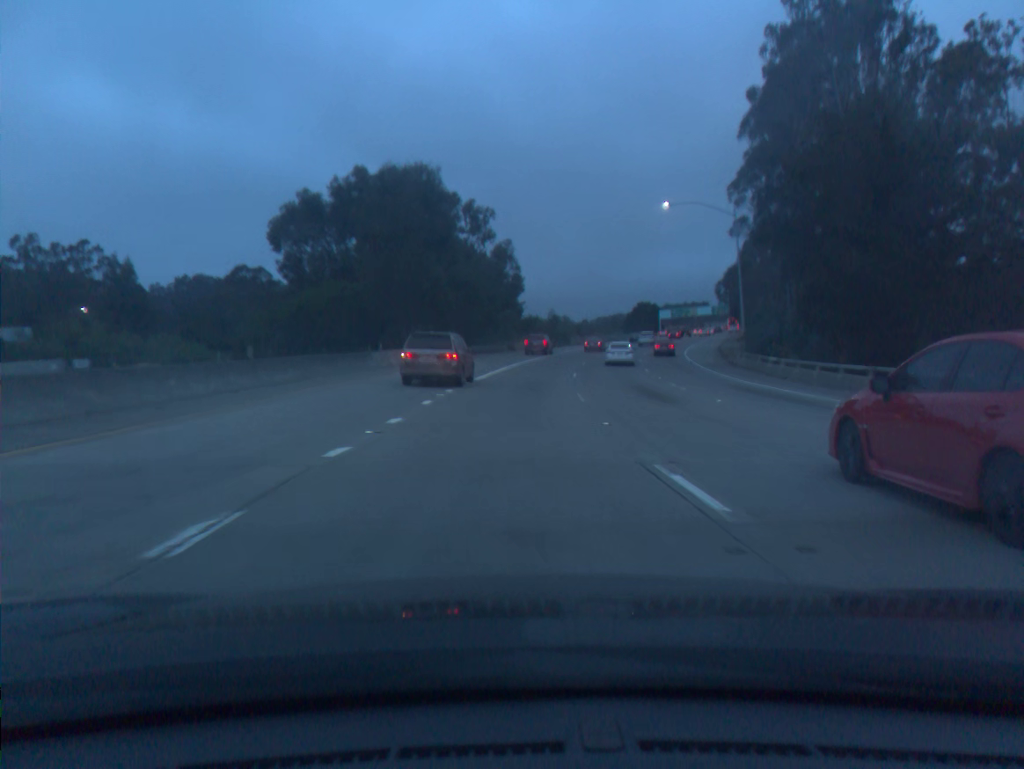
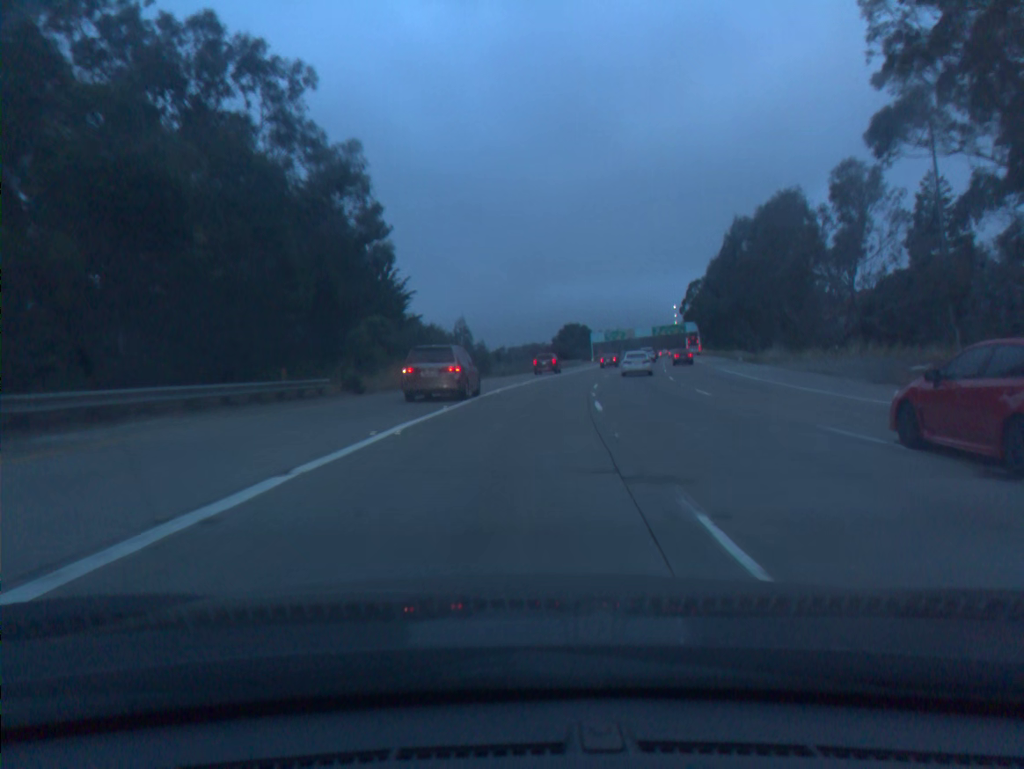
(+2.2, +45.8) m; +6°
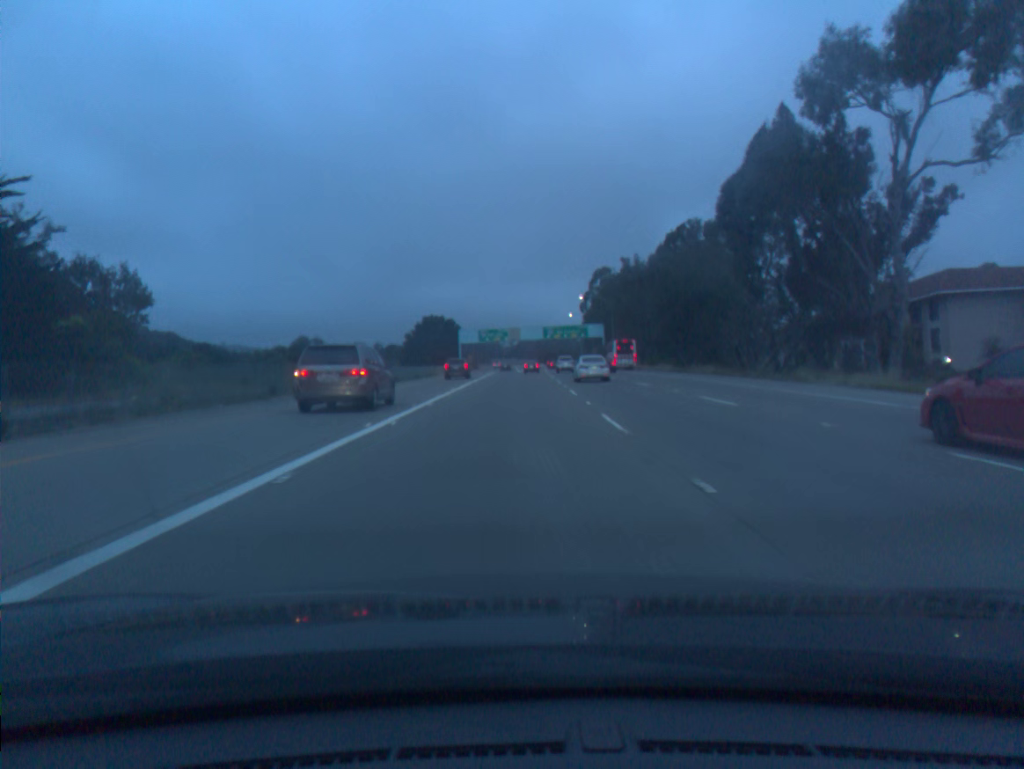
(+5.8, +62.6) m; +9°
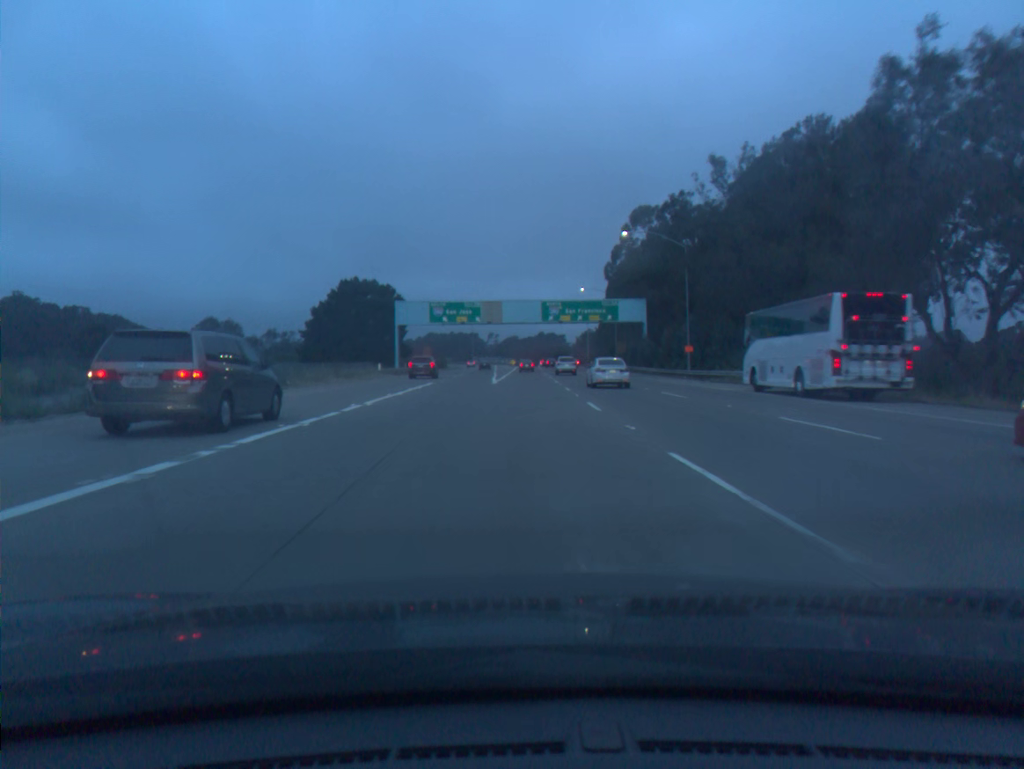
(+0.7, +65.5) m; +1°
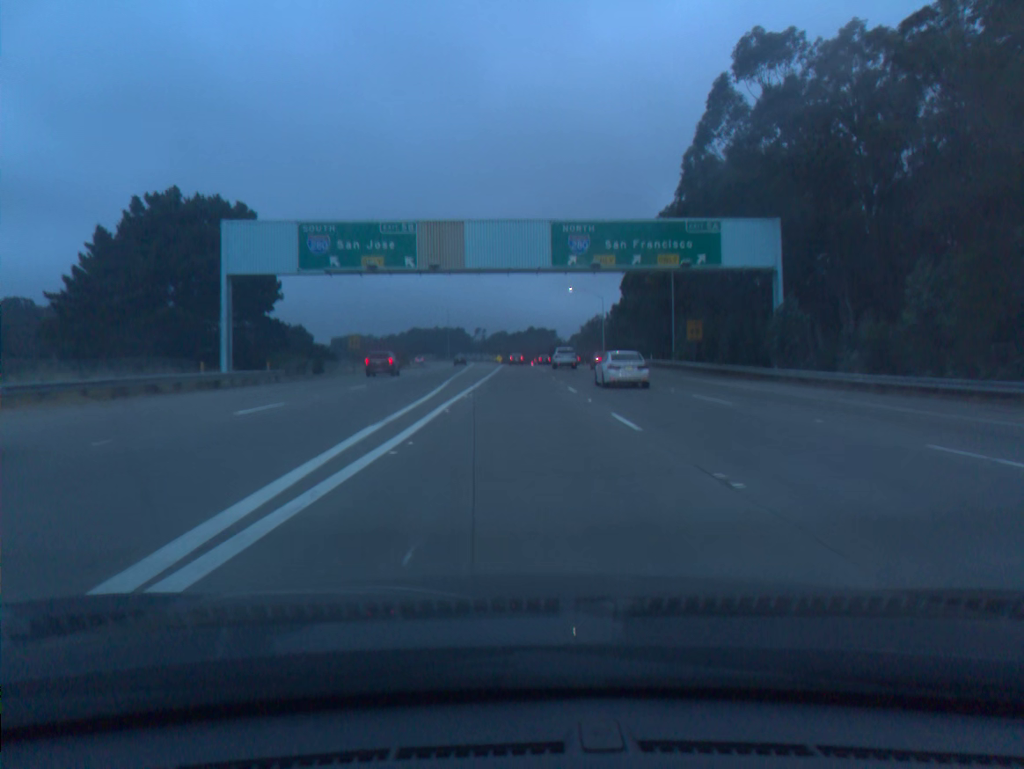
(+0.3, +49.8) m; +1°
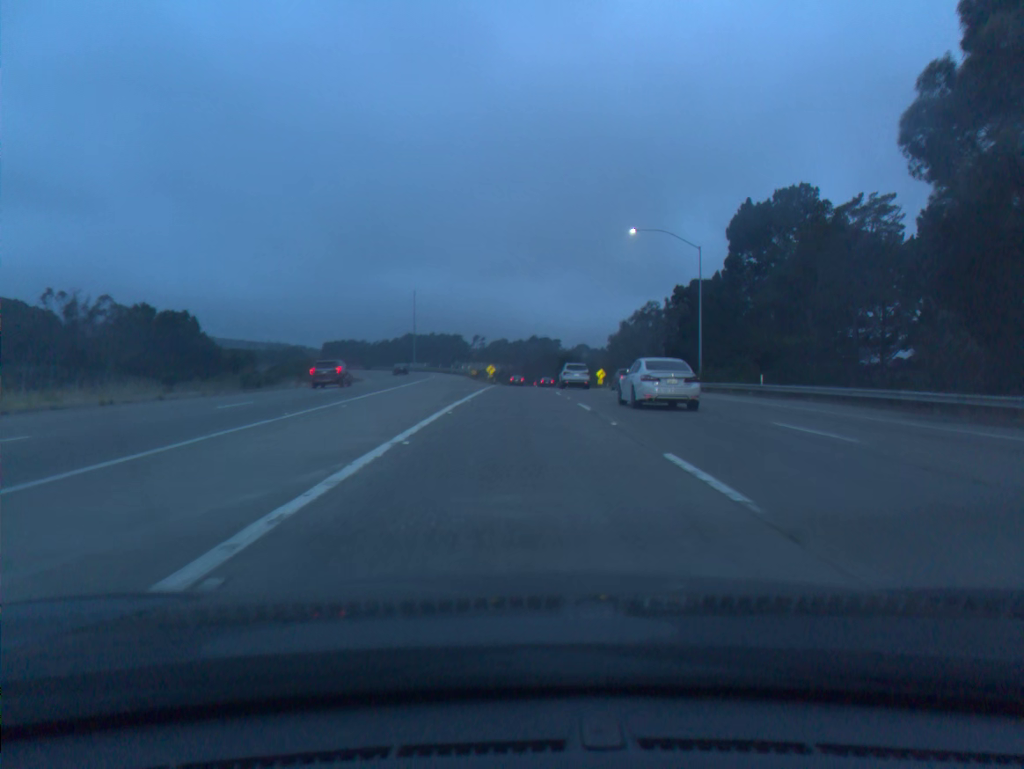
(-0.1, +64.7) m; 0°
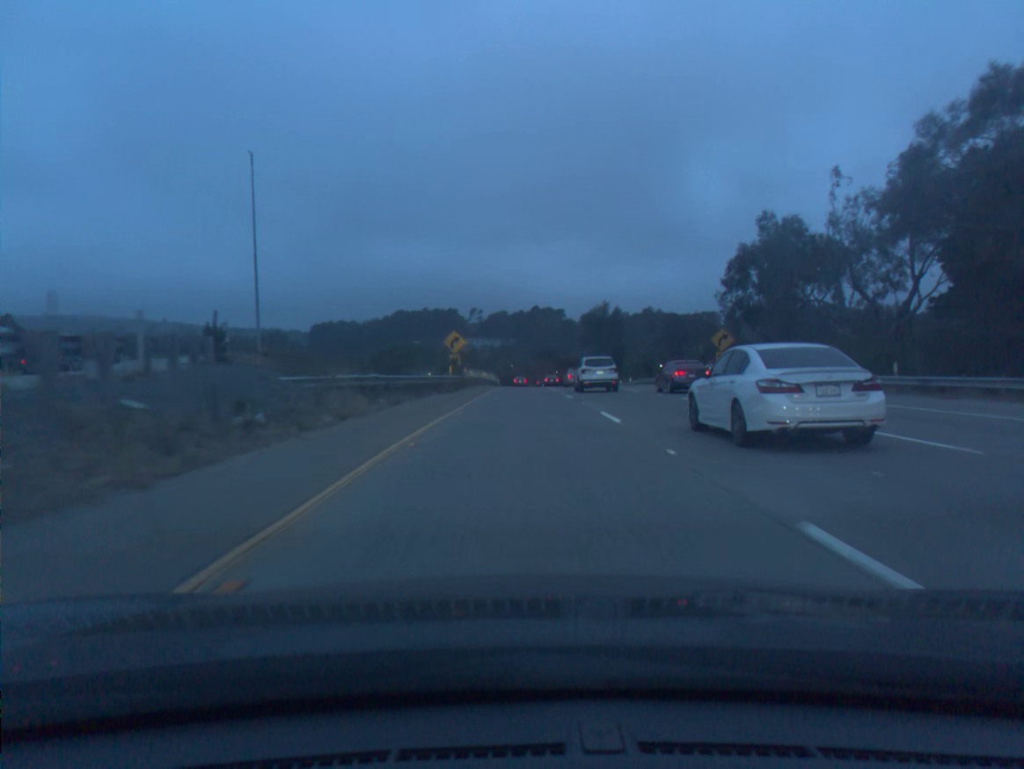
(+0.1, +77.1) m; 0°
